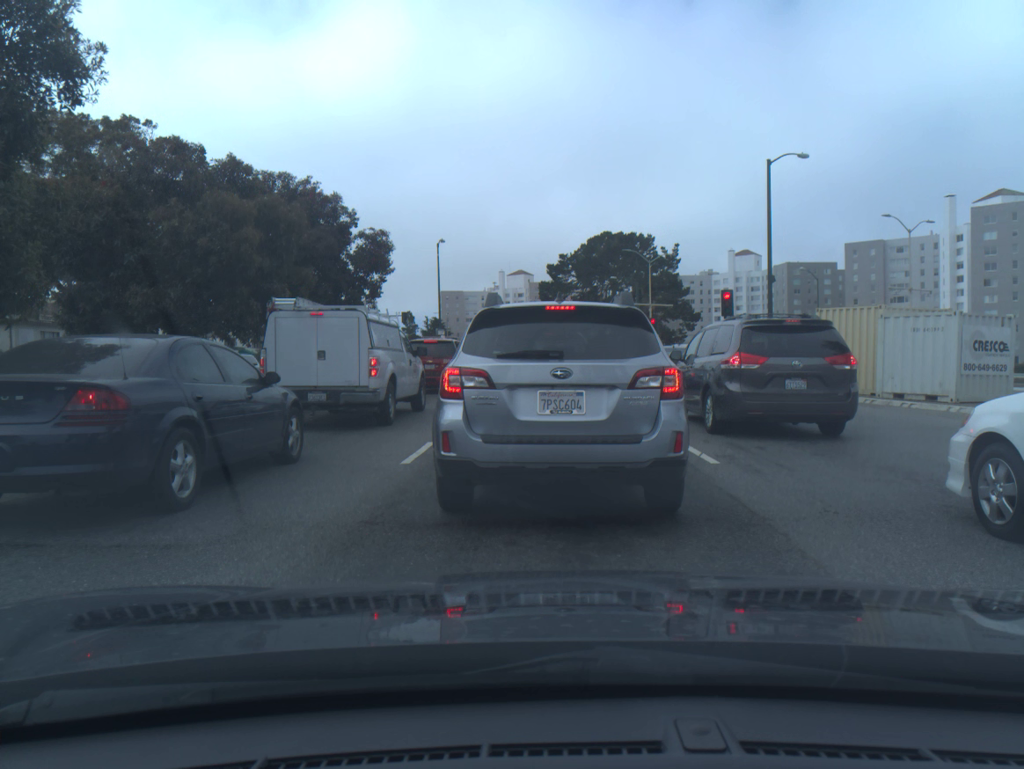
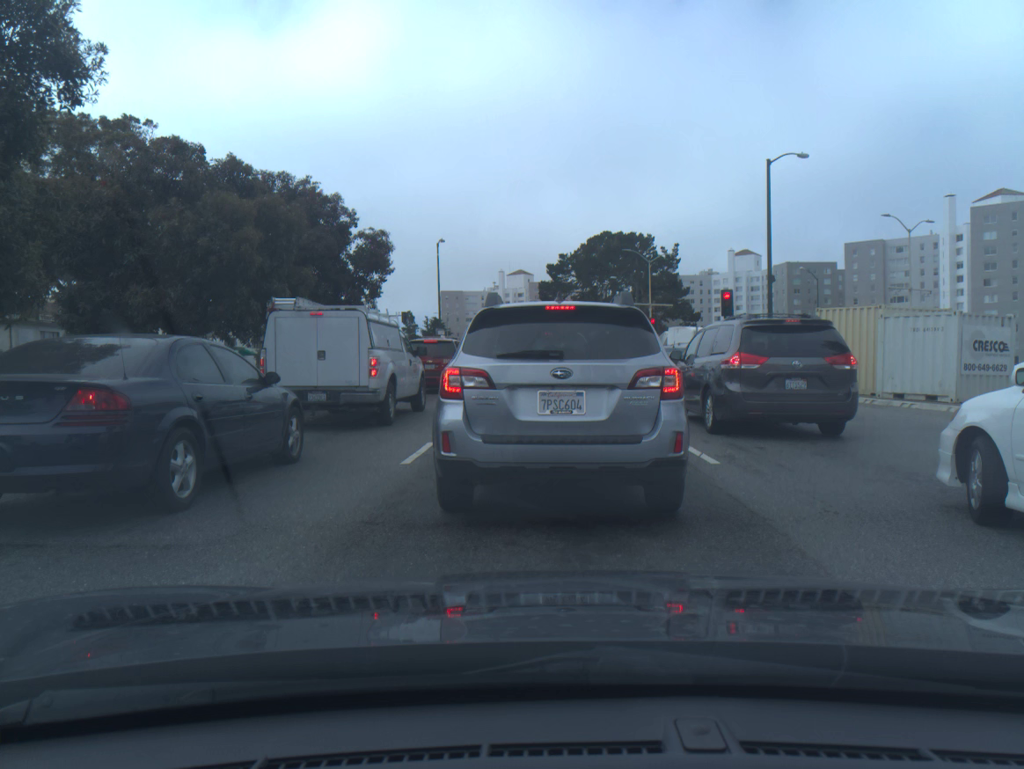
(0.0, 0.0) m; 0°
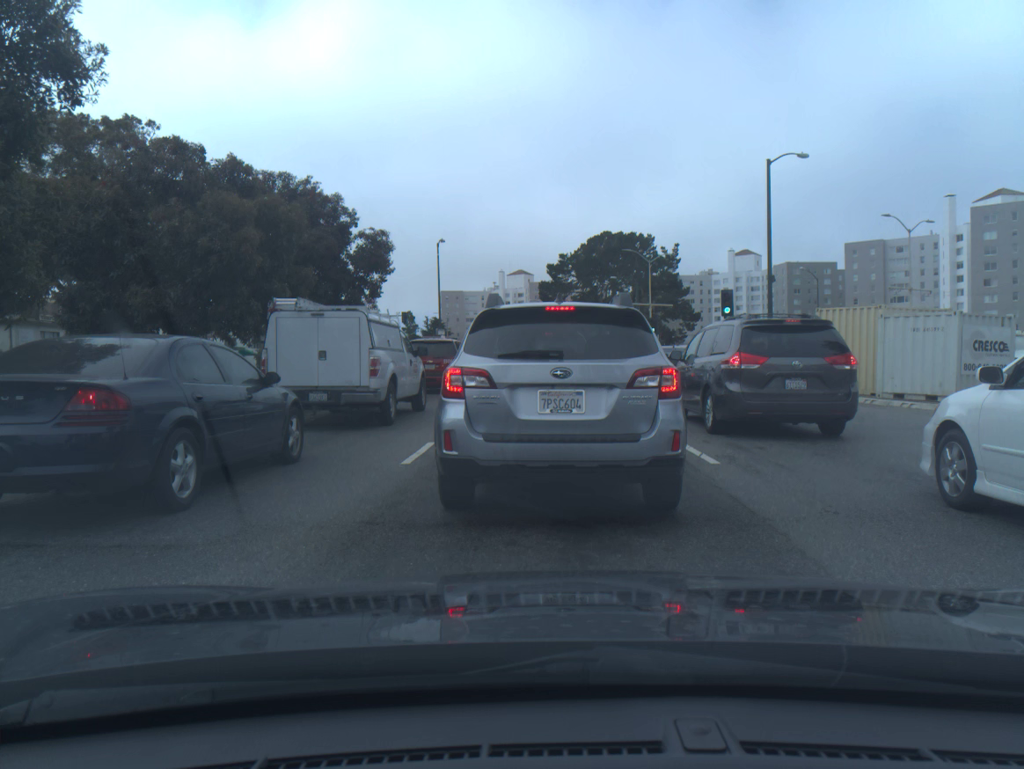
(0.0, 0.0) m; 0°
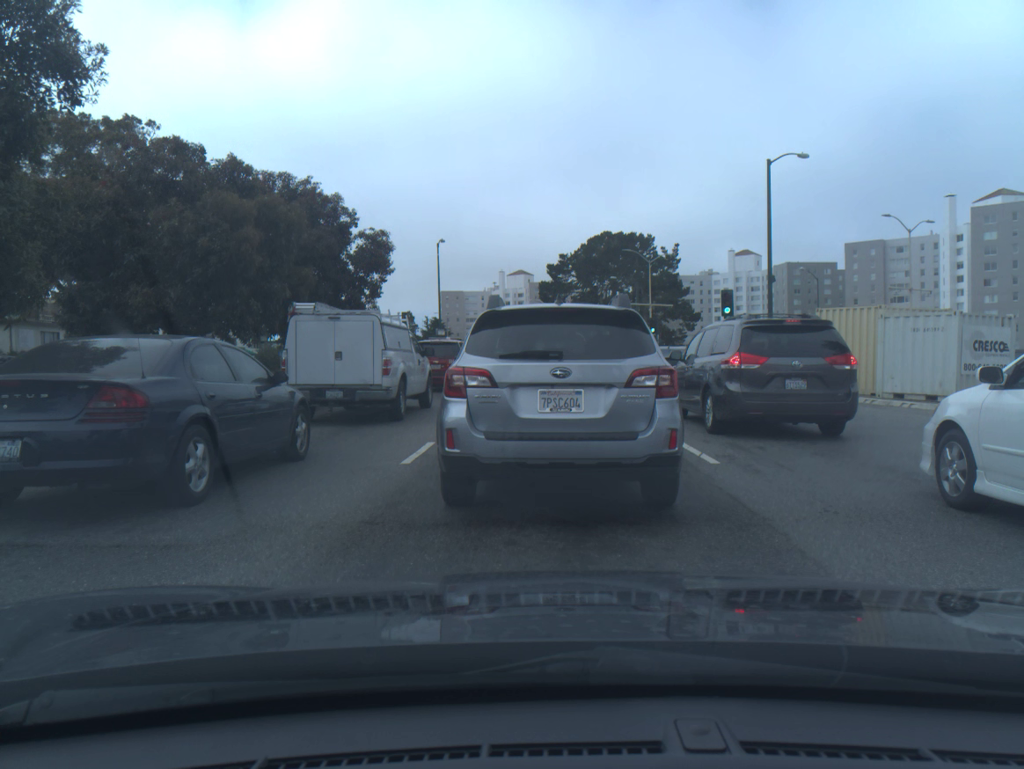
(0.0, 0.0) m; 0°
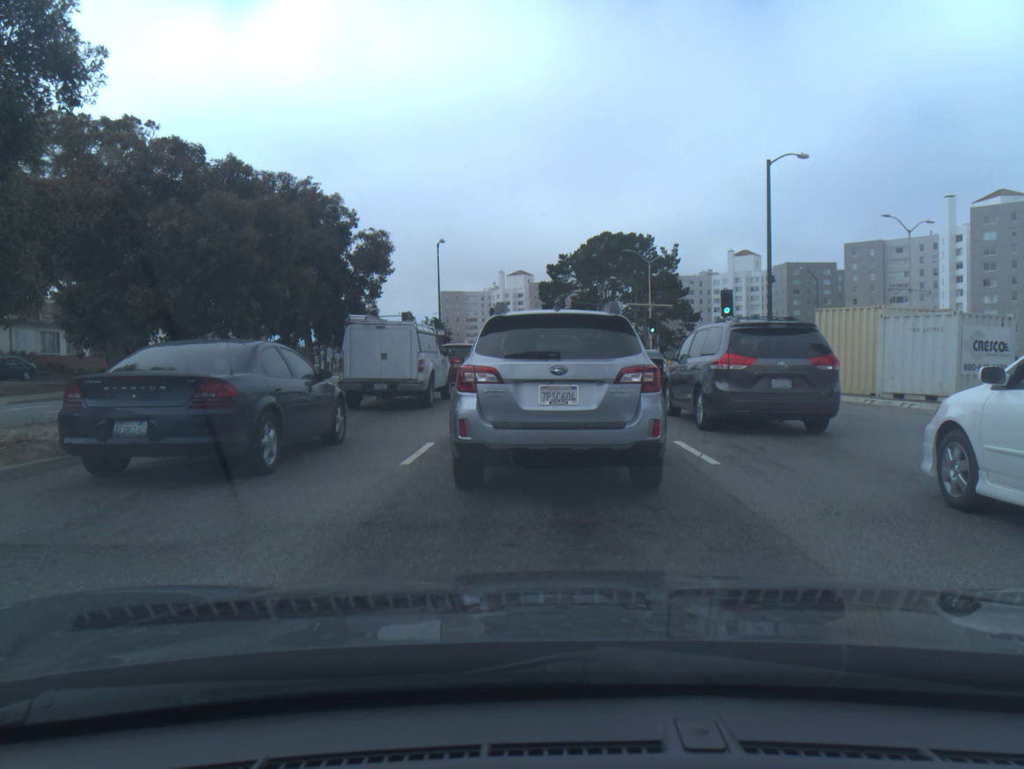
(0.0, 0.0) m; 0°
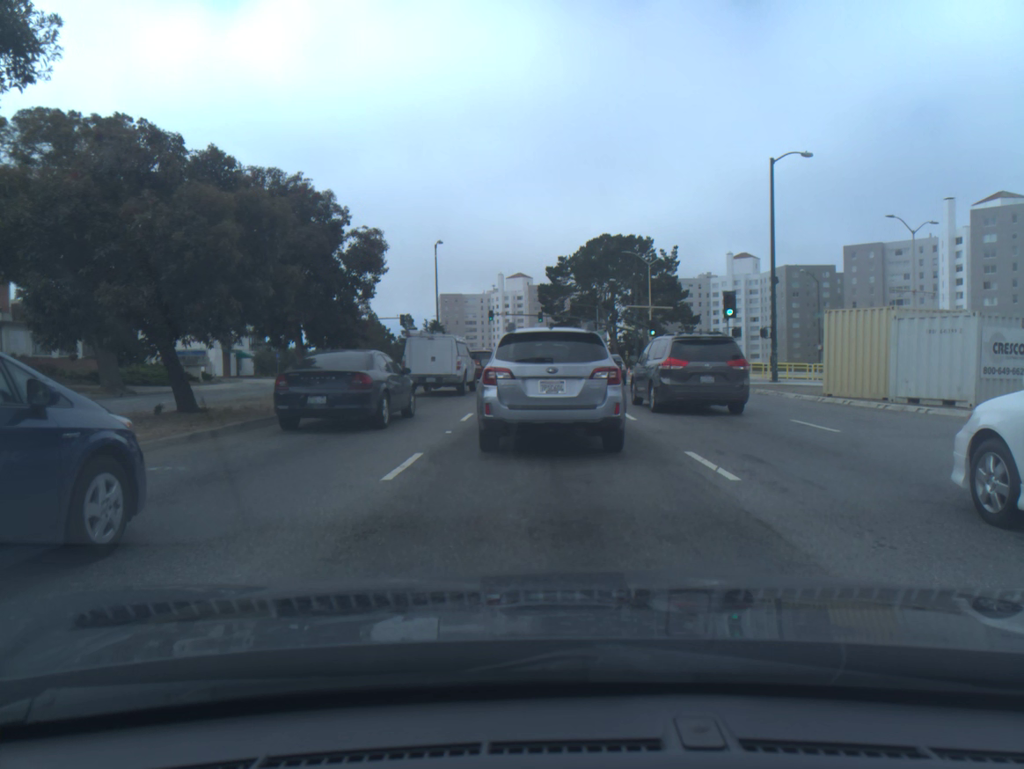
(0.0, +0.9) m; 0°
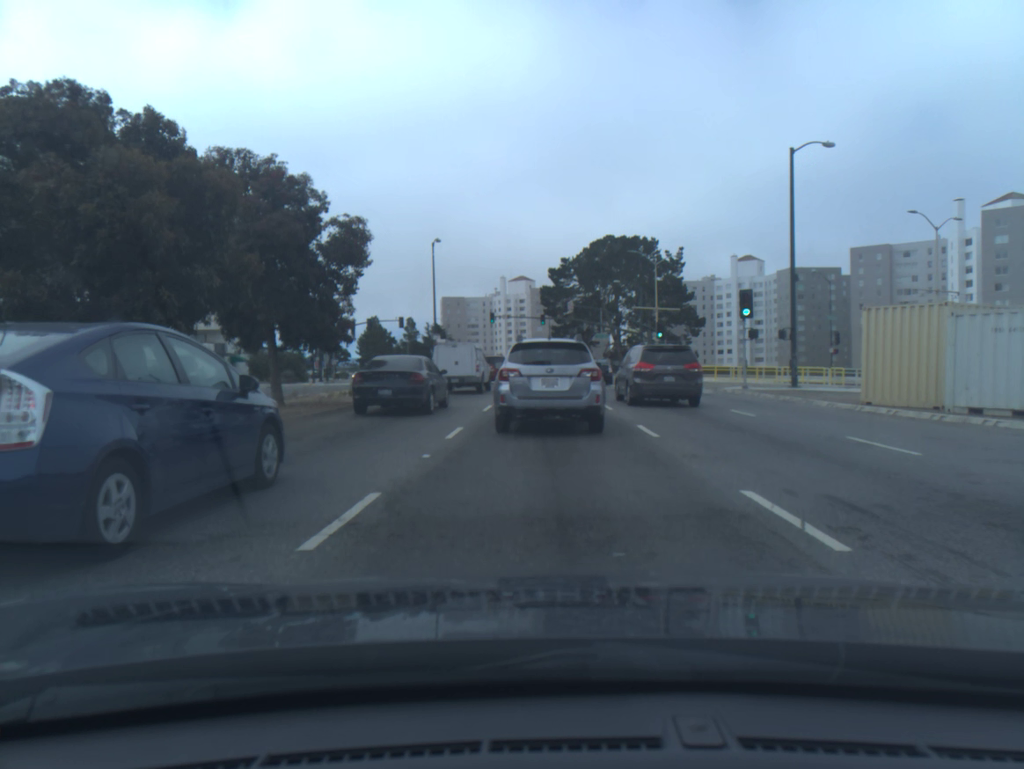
(0.0, +2.6) m; 0°
